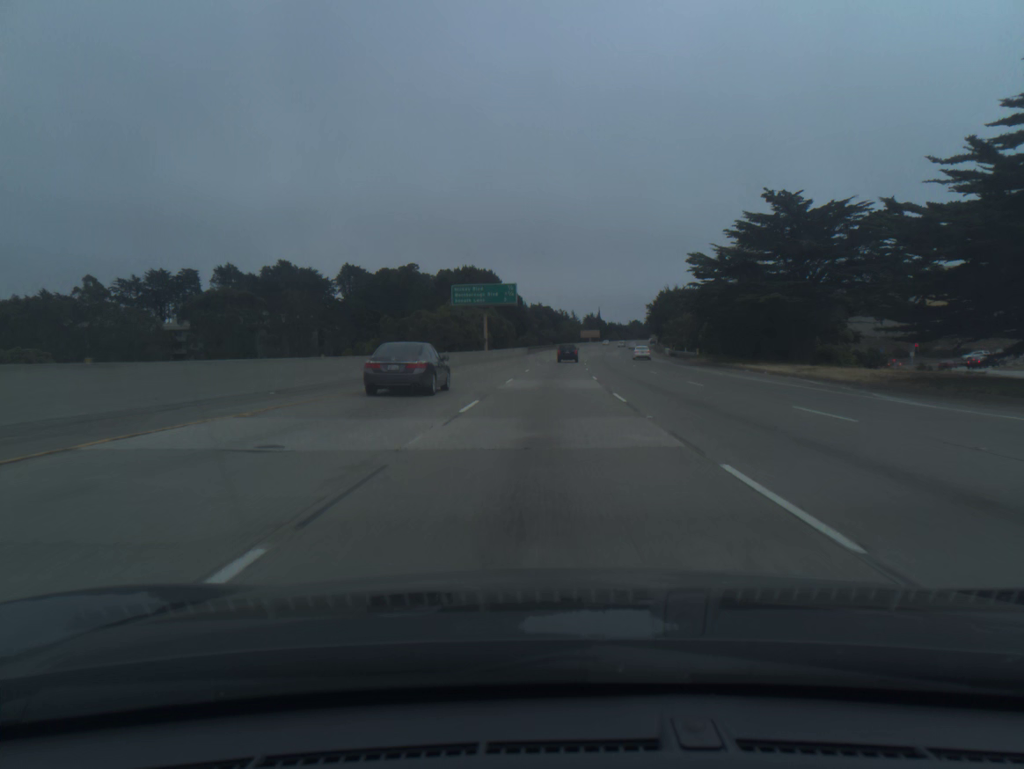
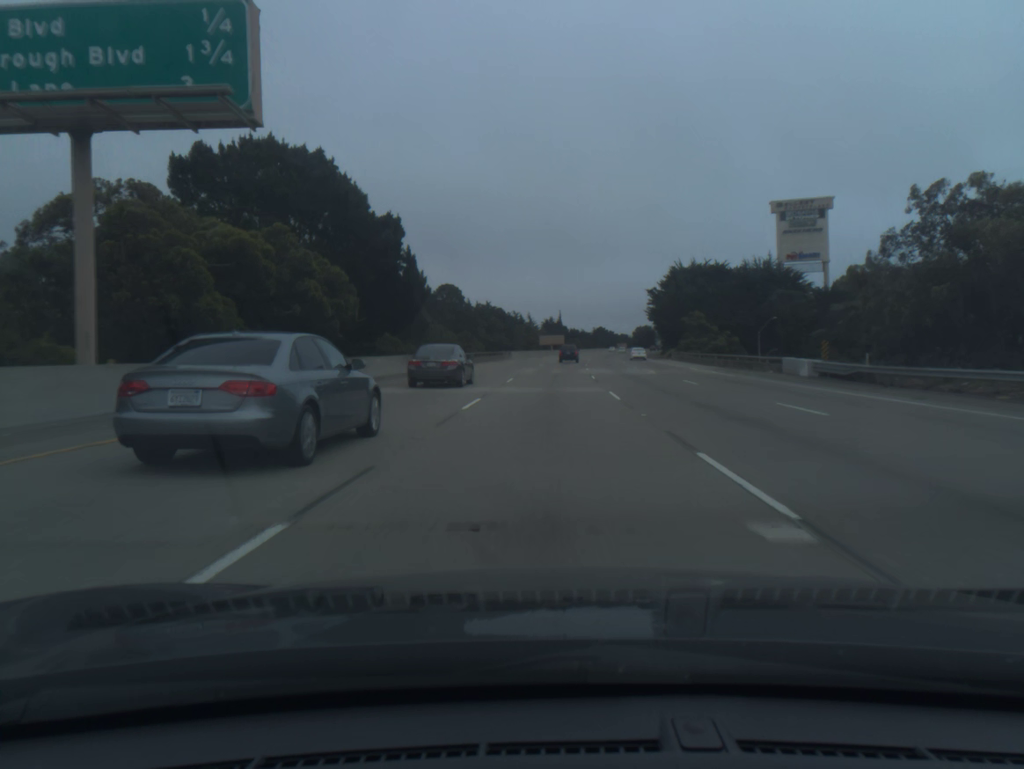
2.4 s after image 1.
(+2.1, +72.2) m; +3°
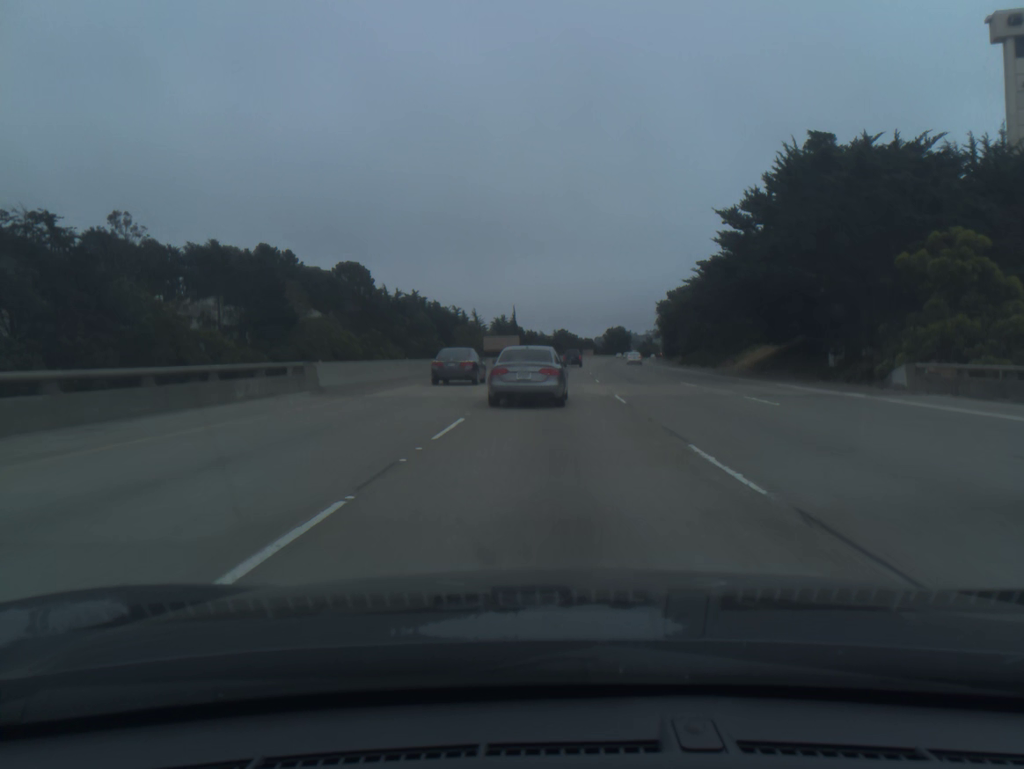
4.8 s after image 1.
(+2.1, +72.3) m; +3°
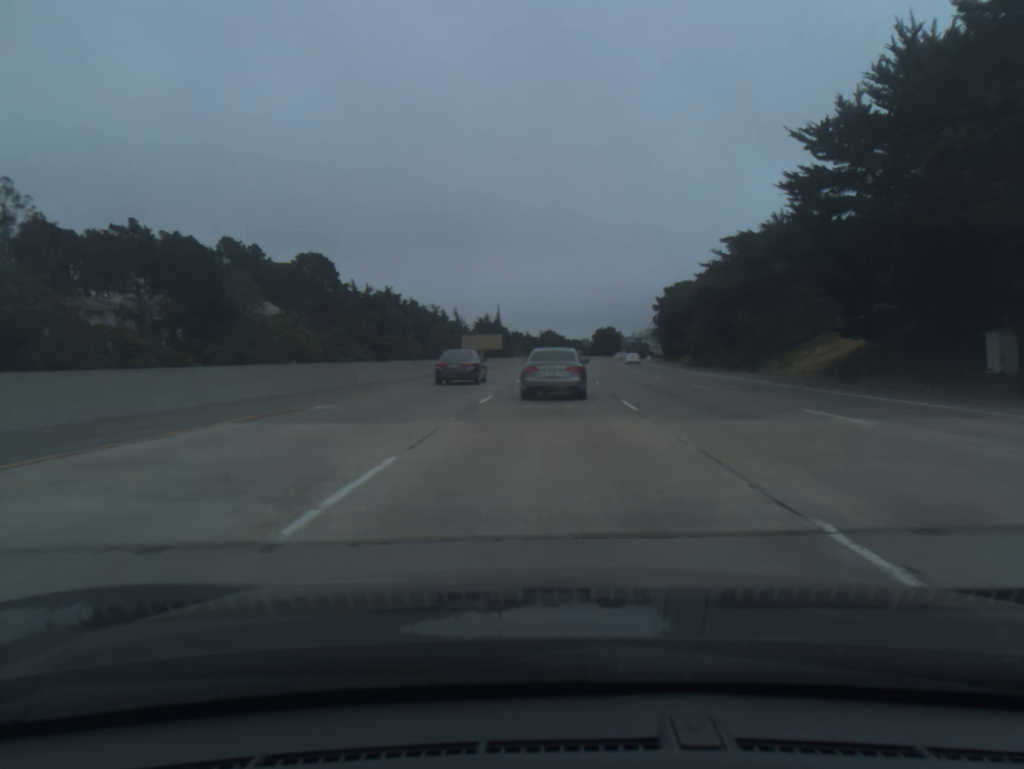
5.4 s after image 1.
(+0.1, +18.0) m; +1°
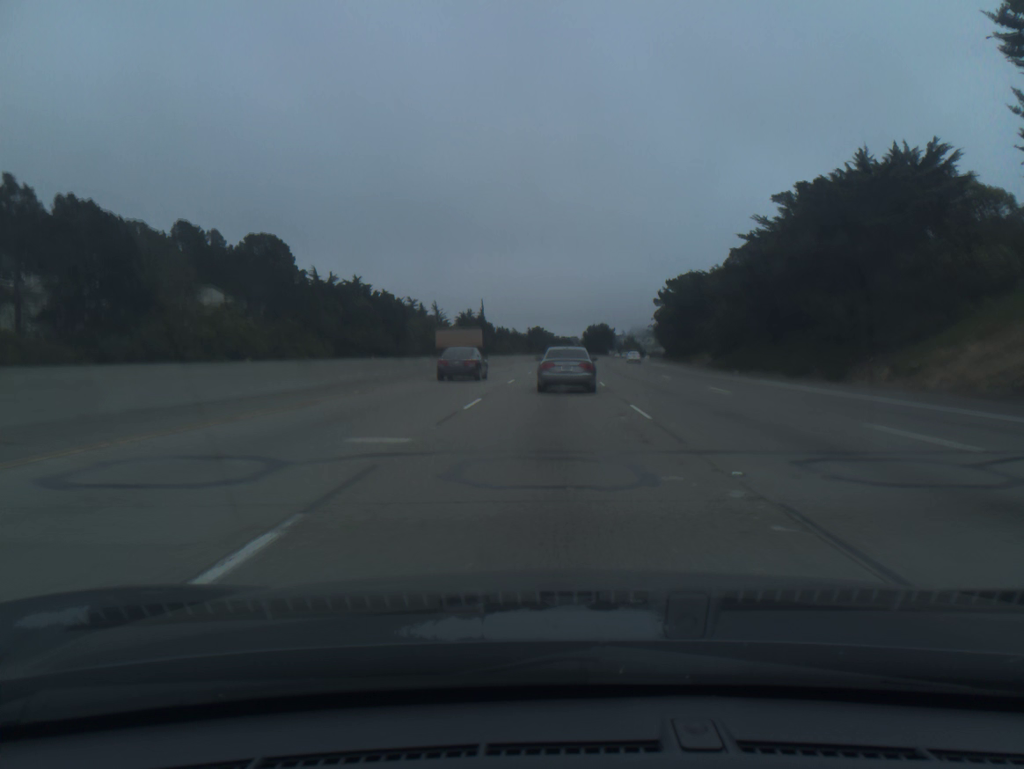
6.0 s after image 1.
(+0.1, +18.0) m; +1°
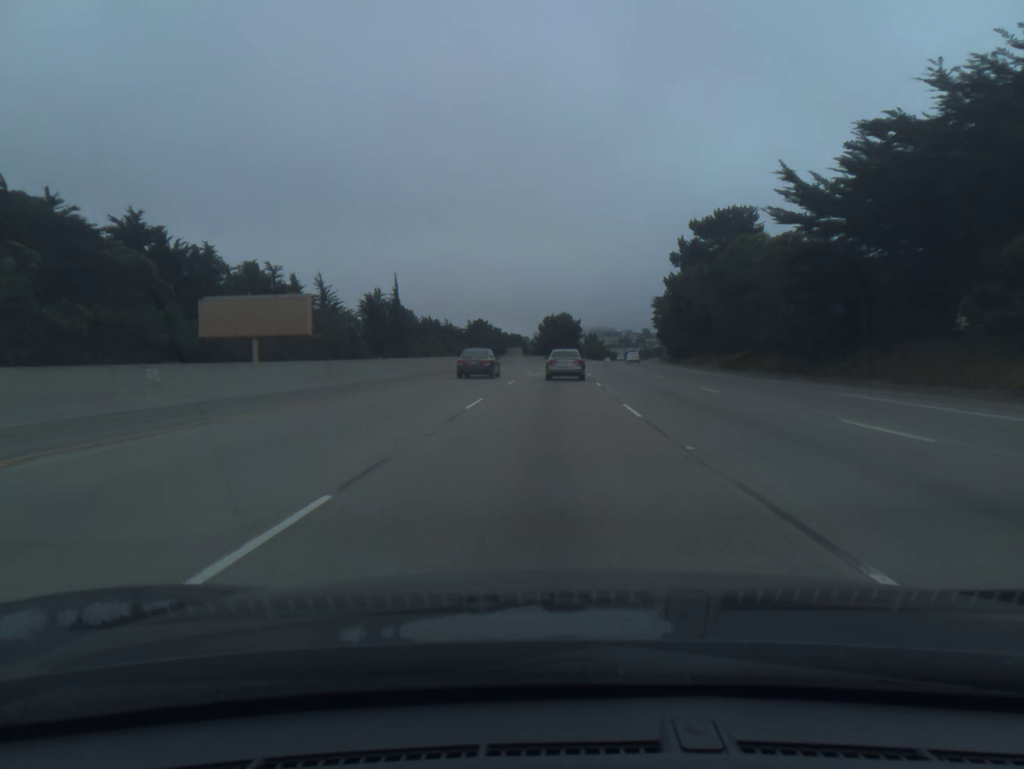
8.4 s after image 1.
(+2.4, +72.0) m; +4°
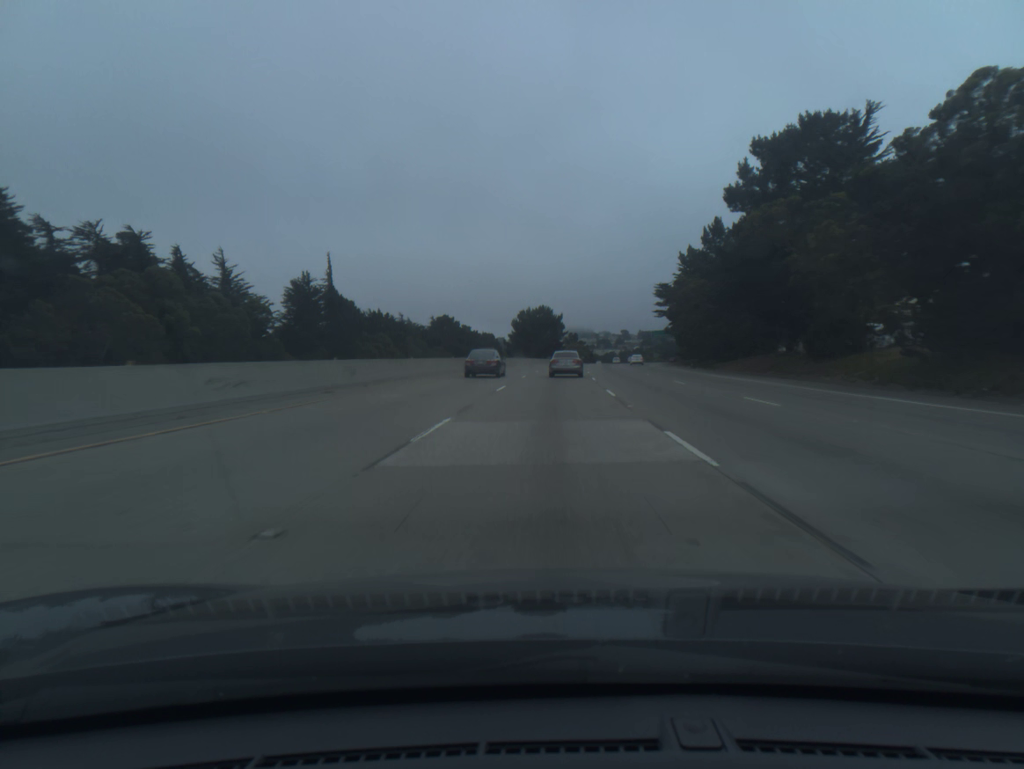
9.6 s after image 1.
(+0.5, +36.2) m; +2°
